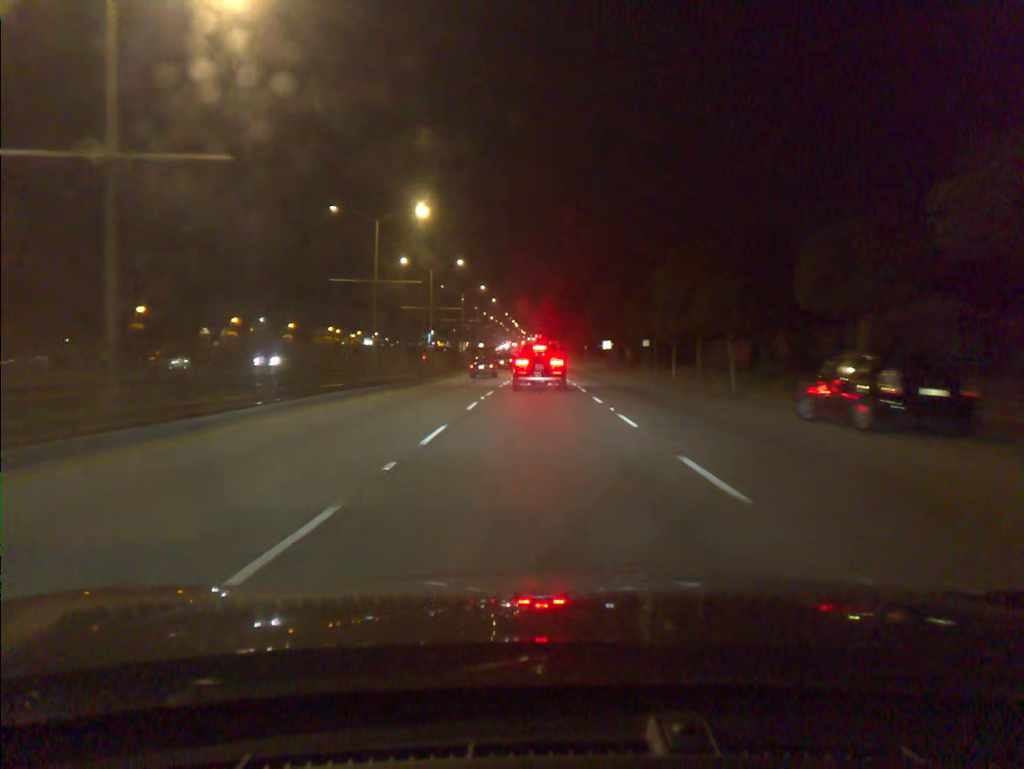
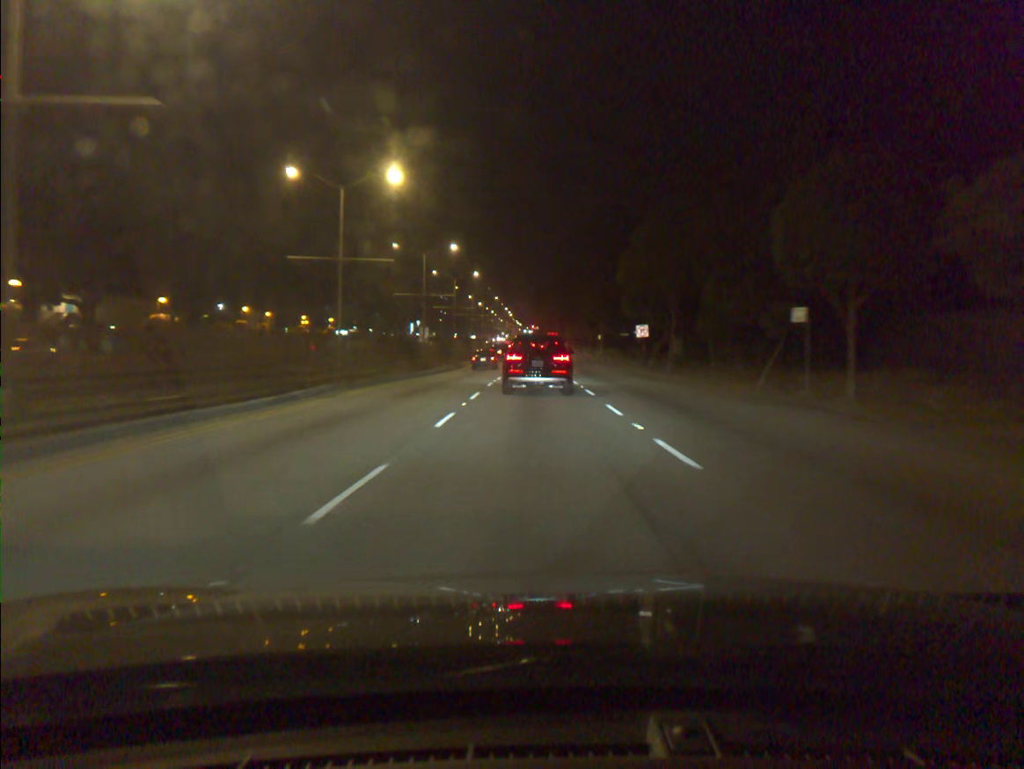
(+0.1, +34.7) m; 0°
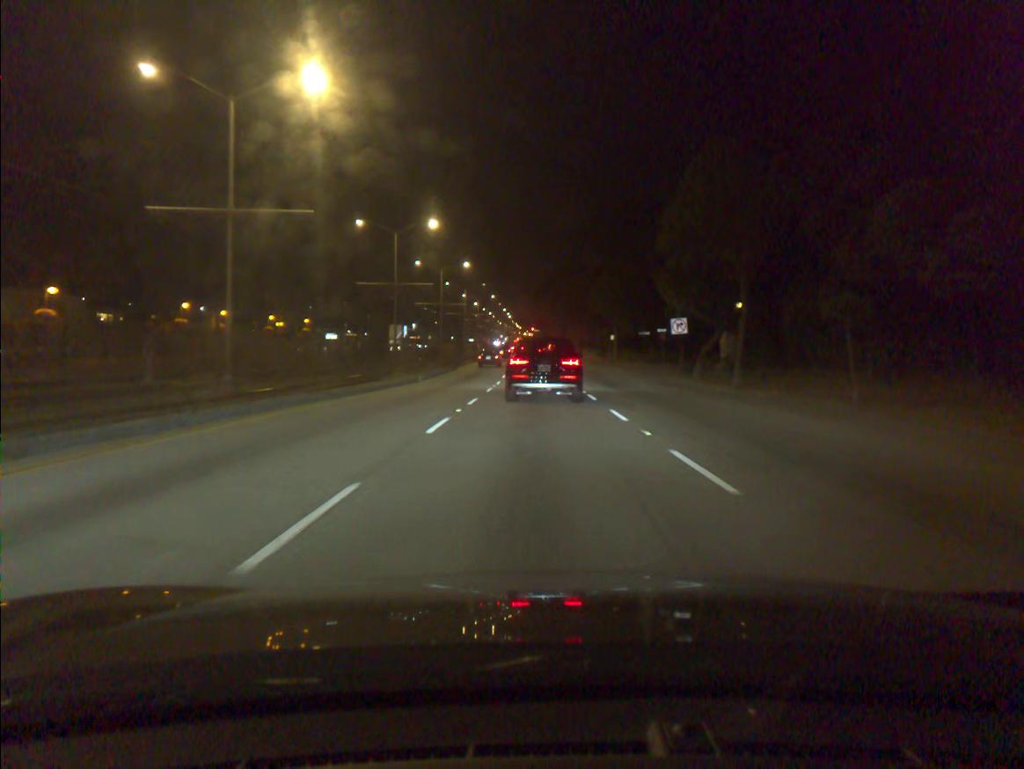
(0.0, +15.8) m; 0°
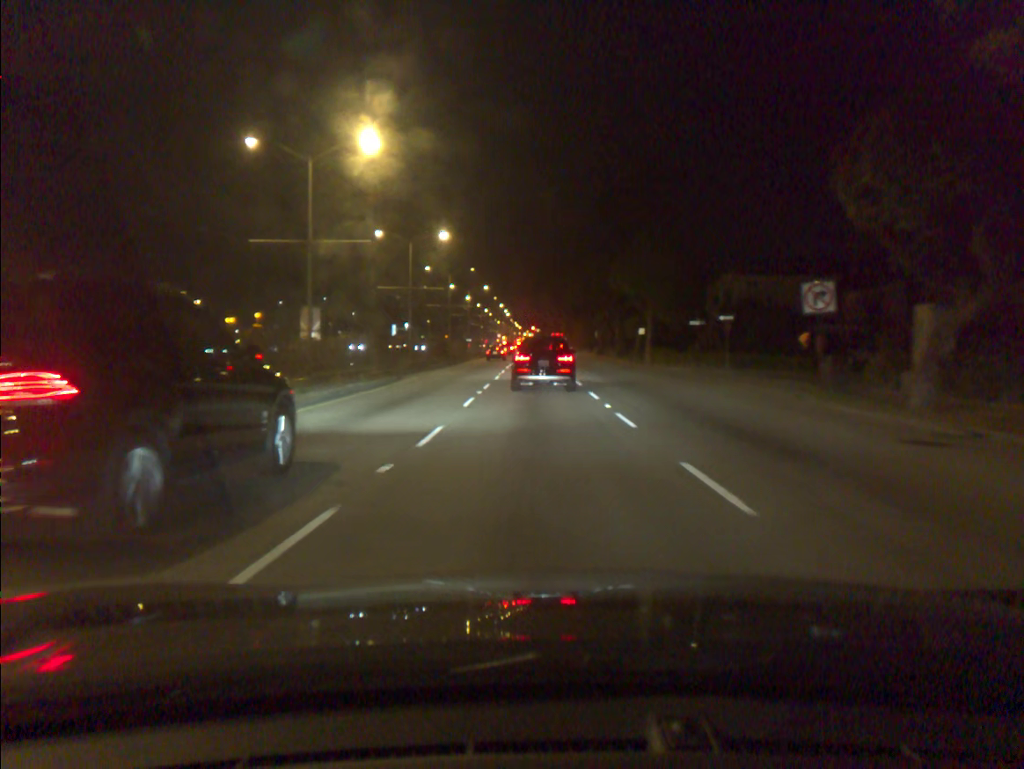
(0.0, +22.8) m; 0°
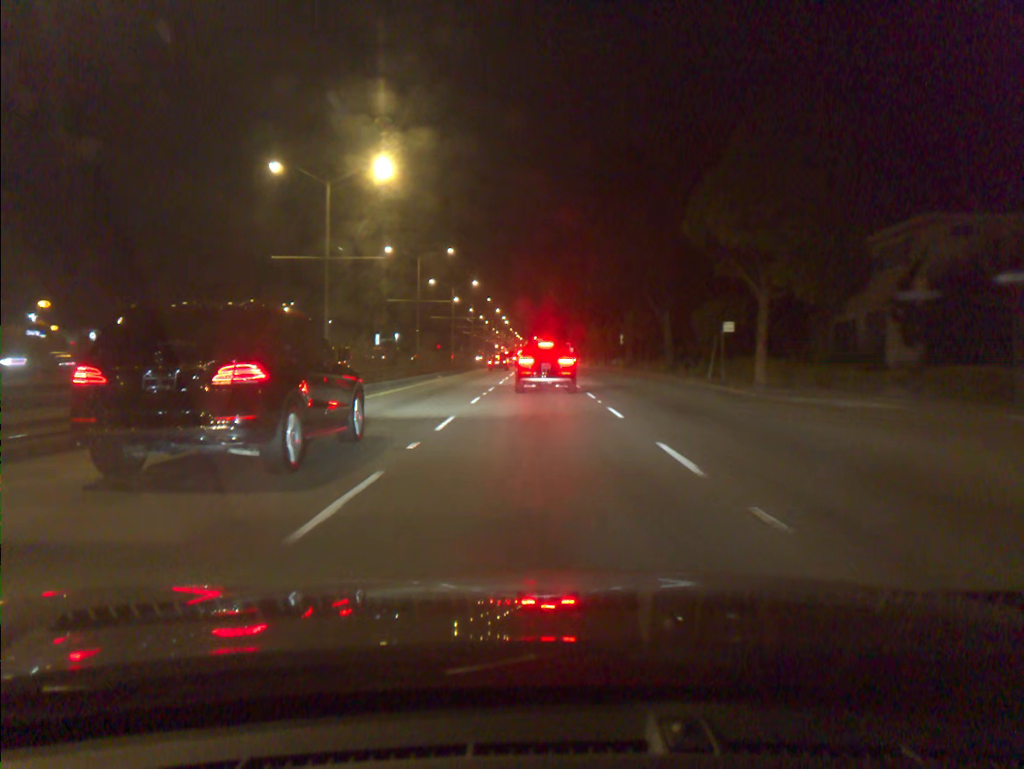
(0.0, +27.1) m; 0°
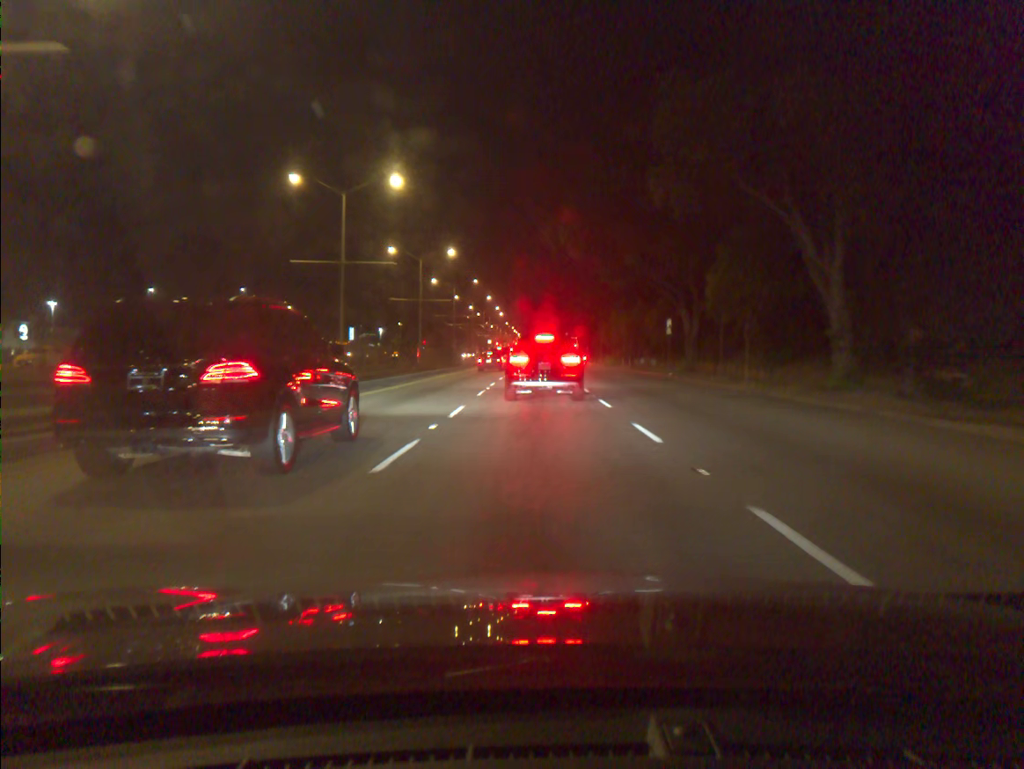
(+0.1, +26.9) m; 0°
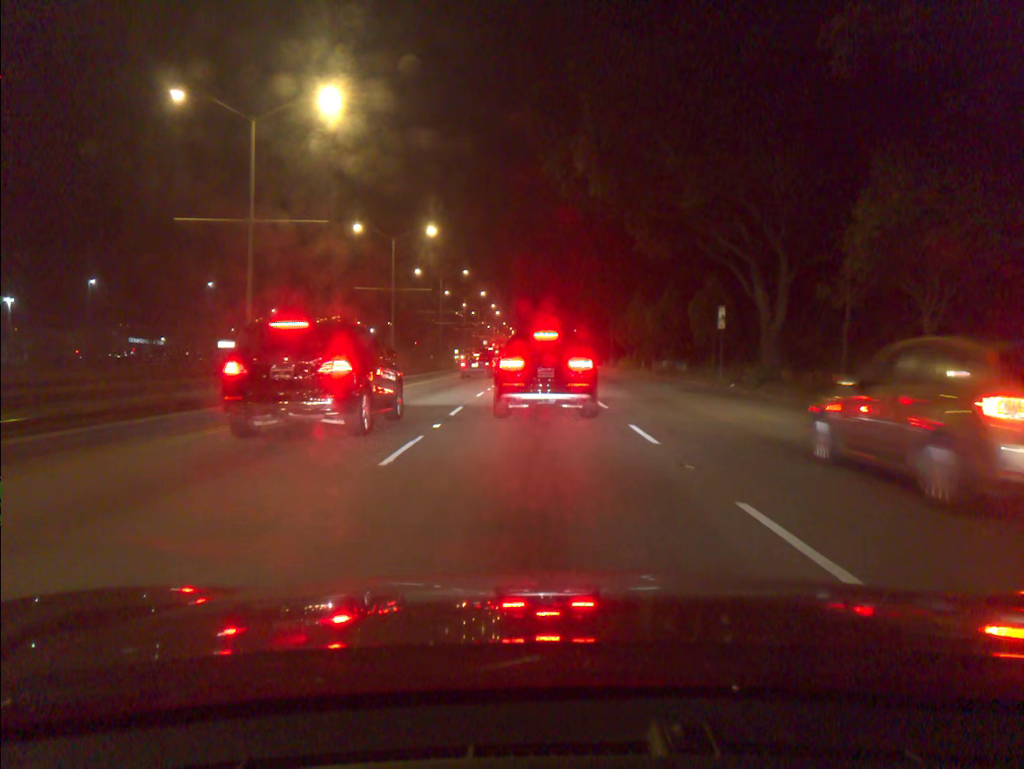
(0.0, +14.1) m; 0°
